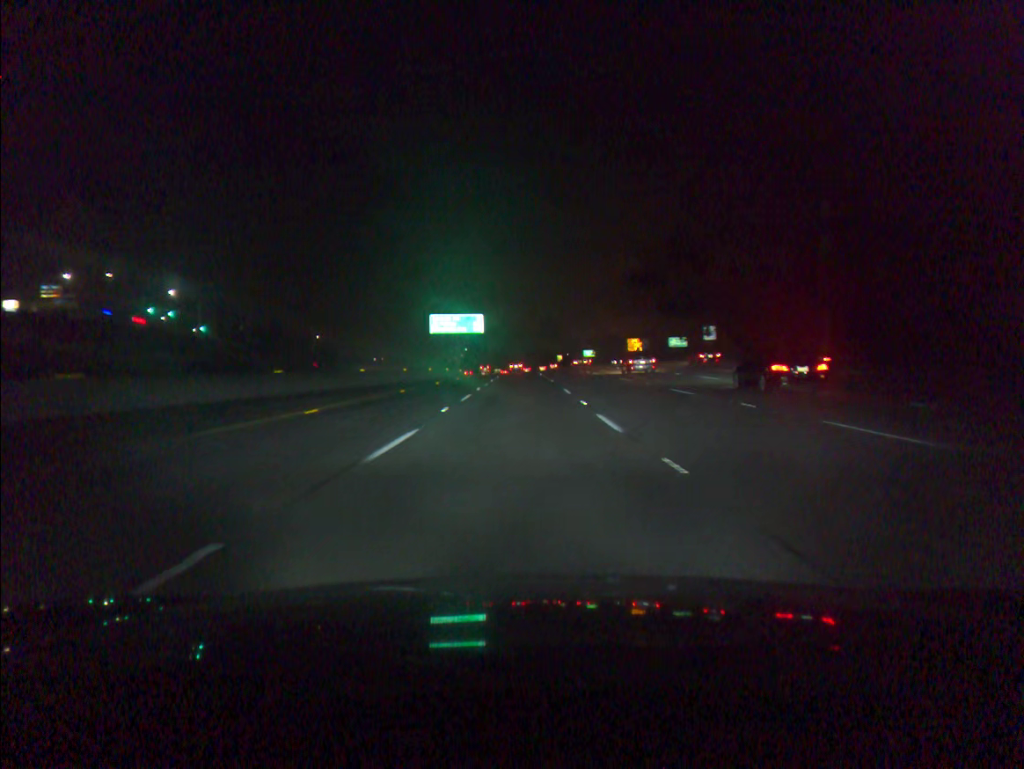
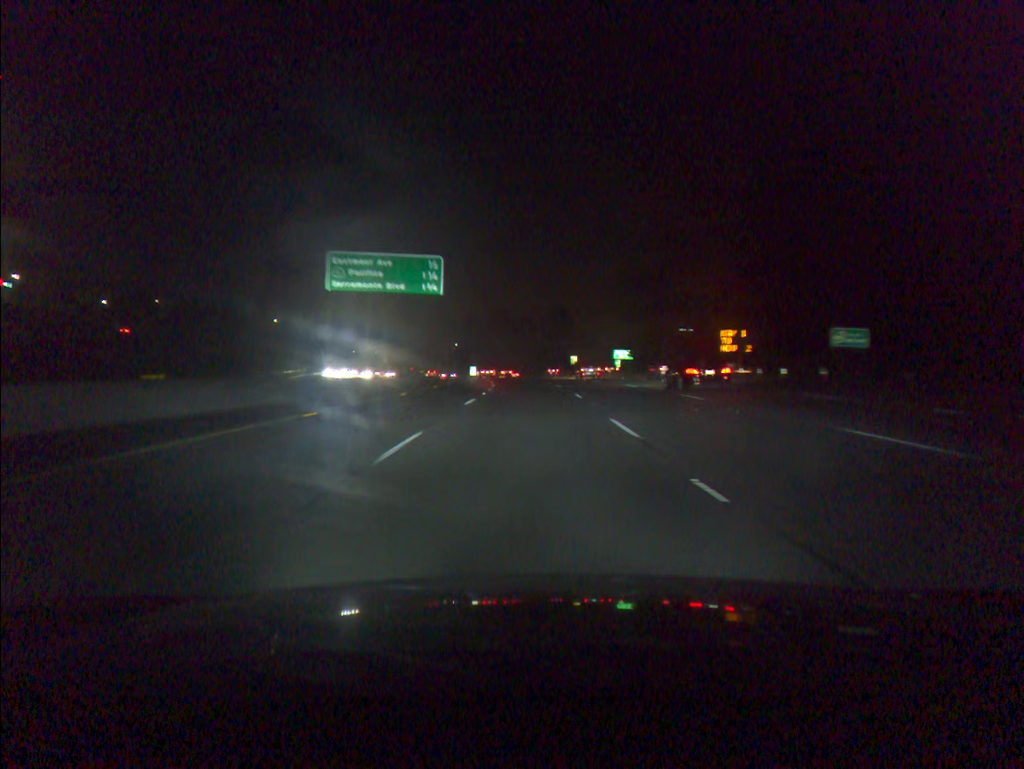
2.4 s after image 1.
(+0.1, +59.1) m; 0°
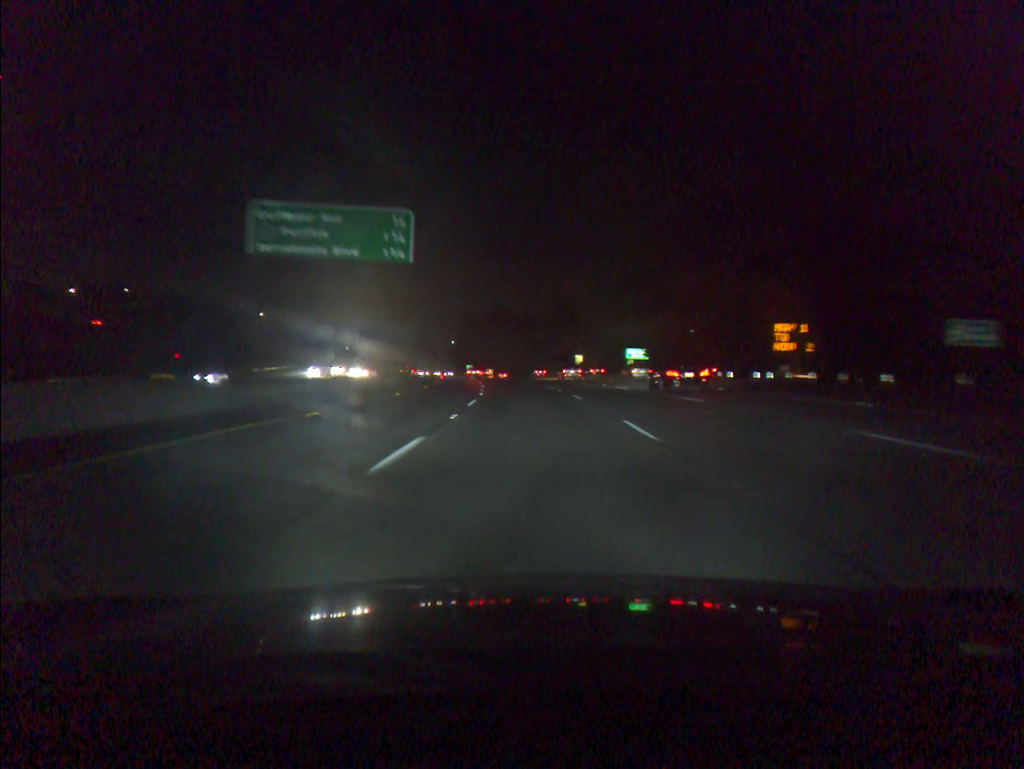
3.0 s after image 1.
(0.0, +14.7) m; 0°
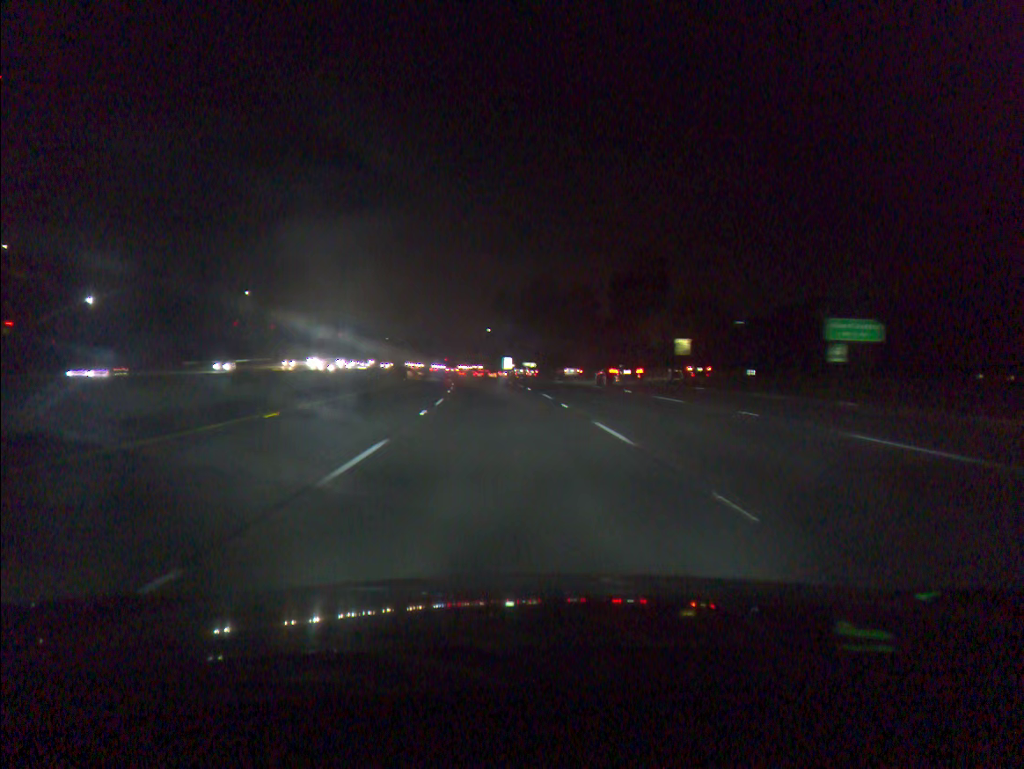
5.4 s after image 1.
(-0.8, +59.2) m; -3°
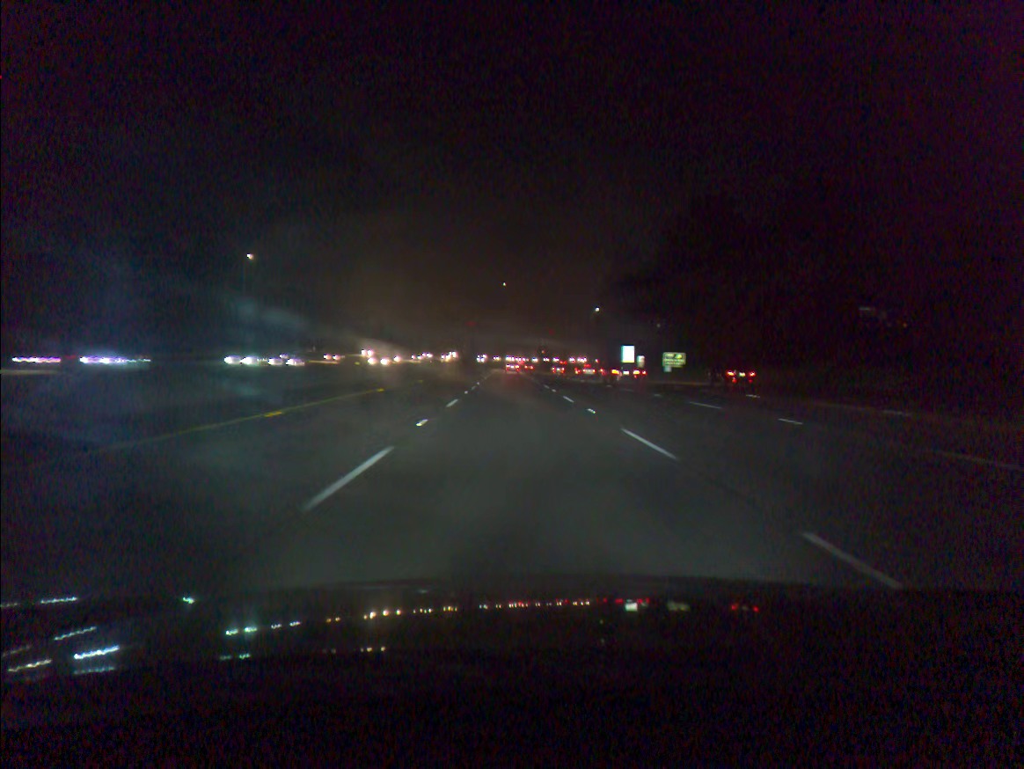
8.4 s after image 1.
(-5.1, +74.5) m; -7°
